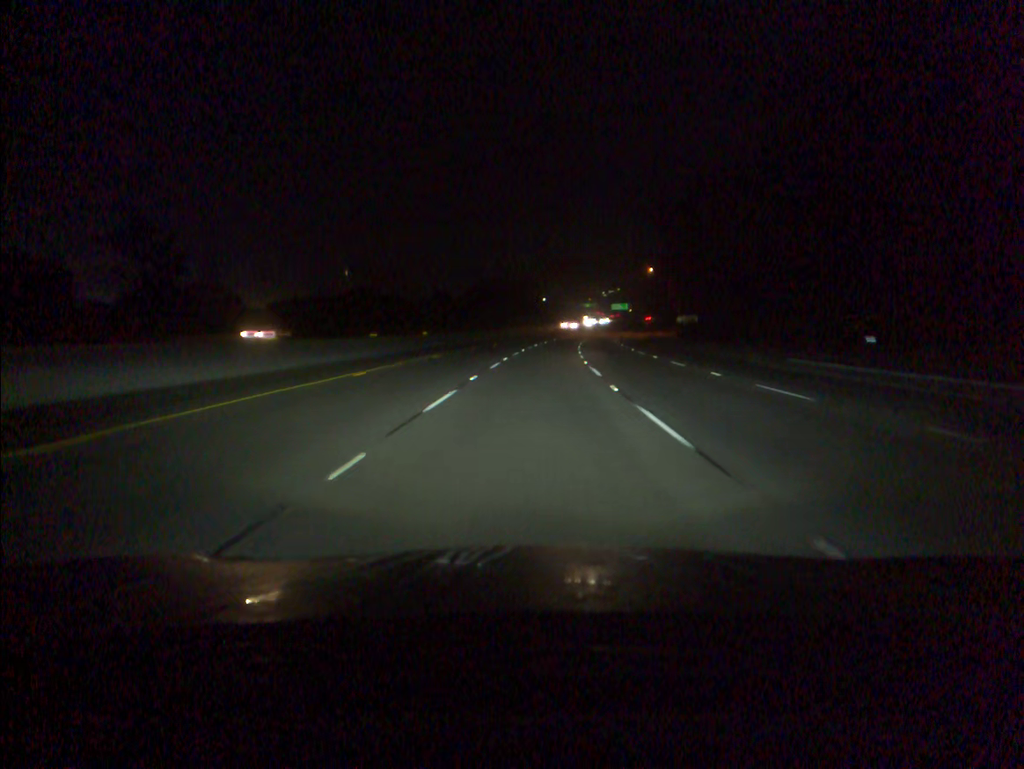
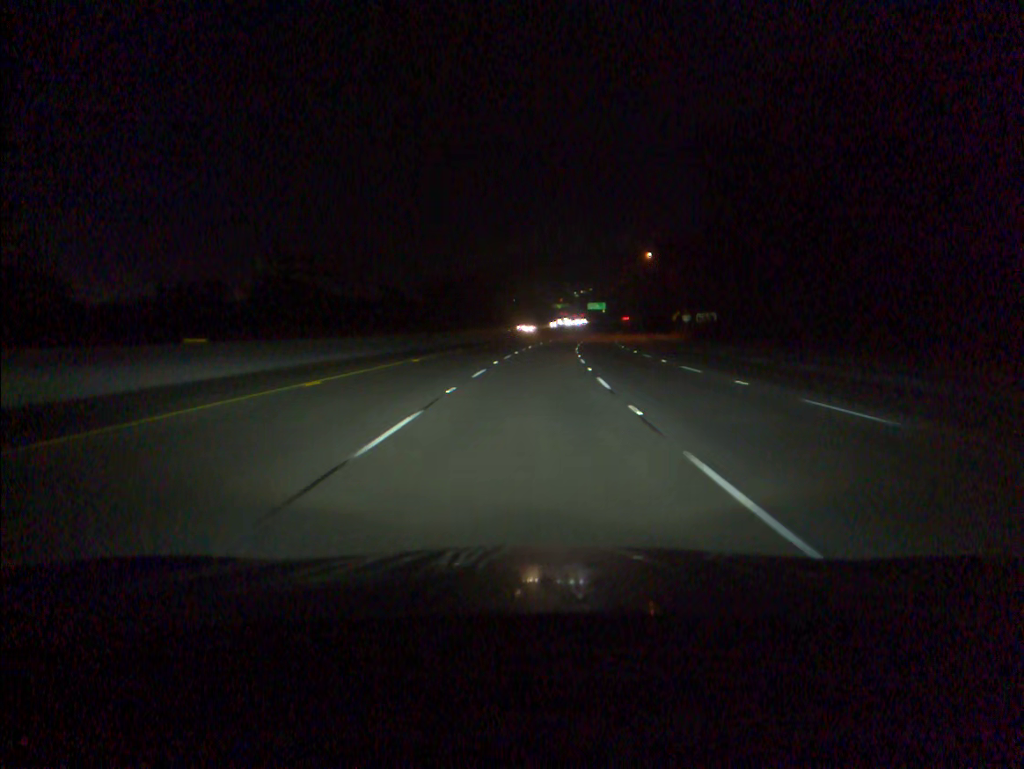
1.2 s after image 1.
(+0.7, +33.4) m; +2°
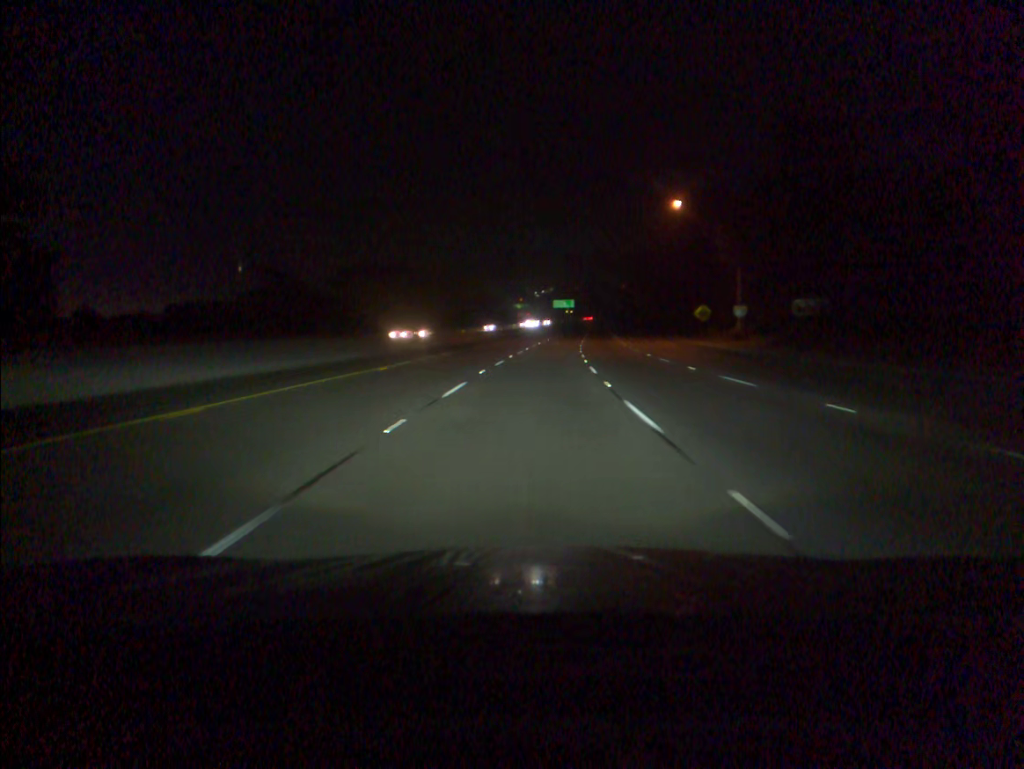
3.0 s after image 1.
(+1.3, +50.4) m; +3°
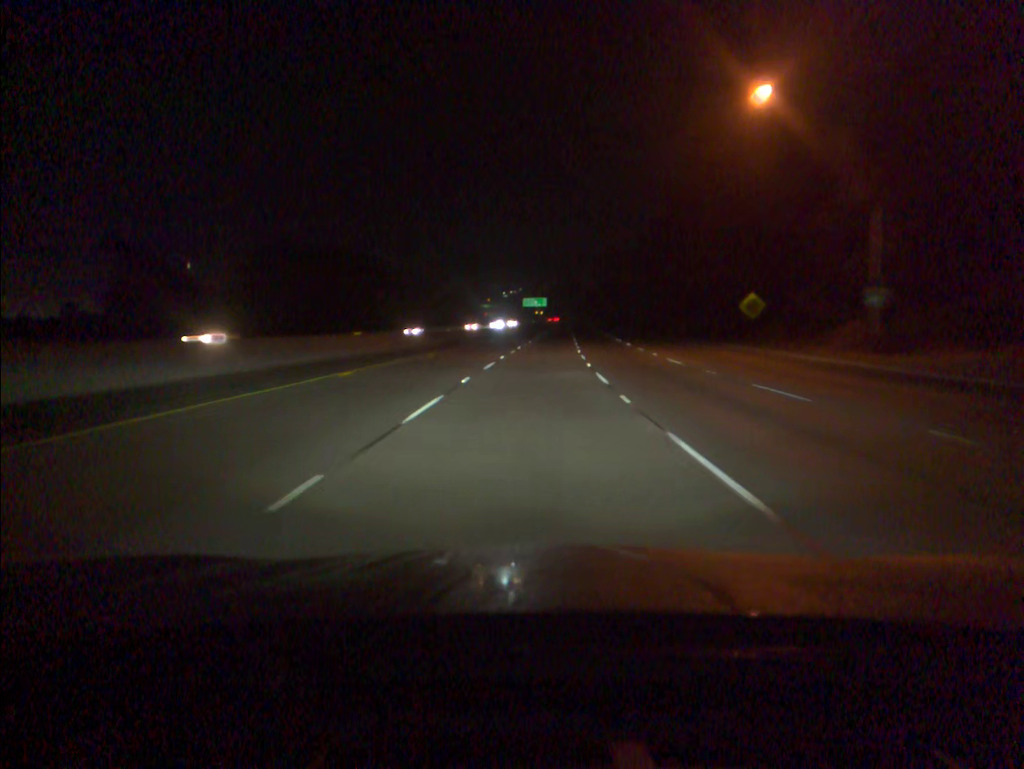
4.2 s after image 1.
(+0.6, +33.8) m; +2°
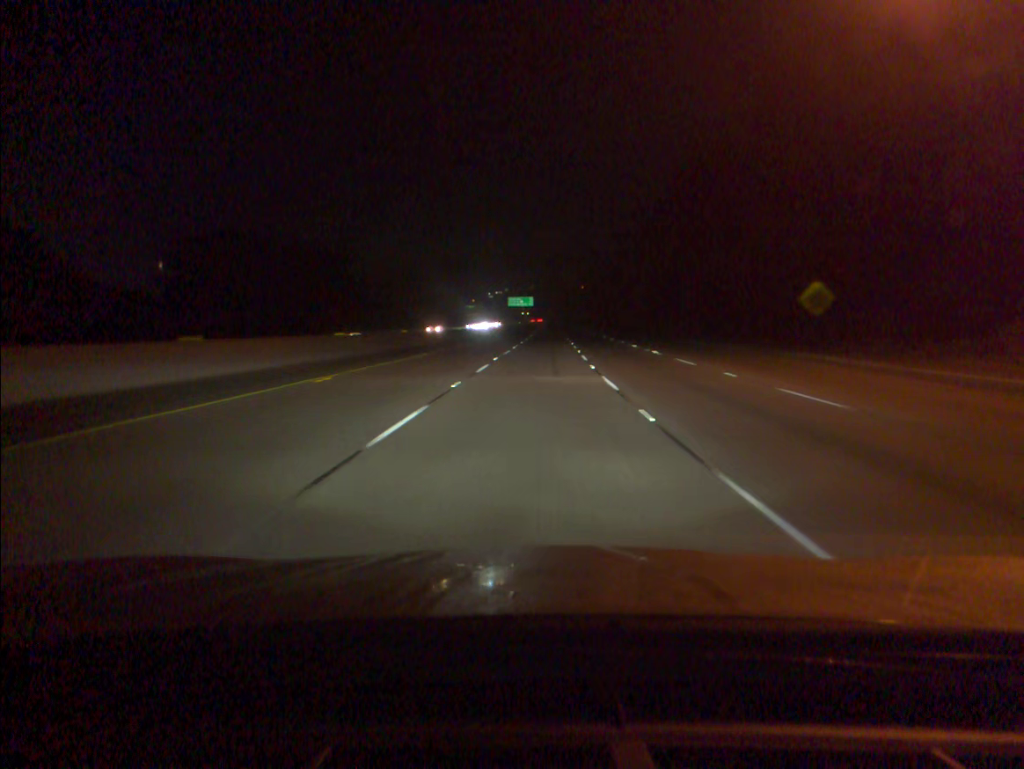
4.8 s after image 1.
(+0.1, +16.9) m; +1°
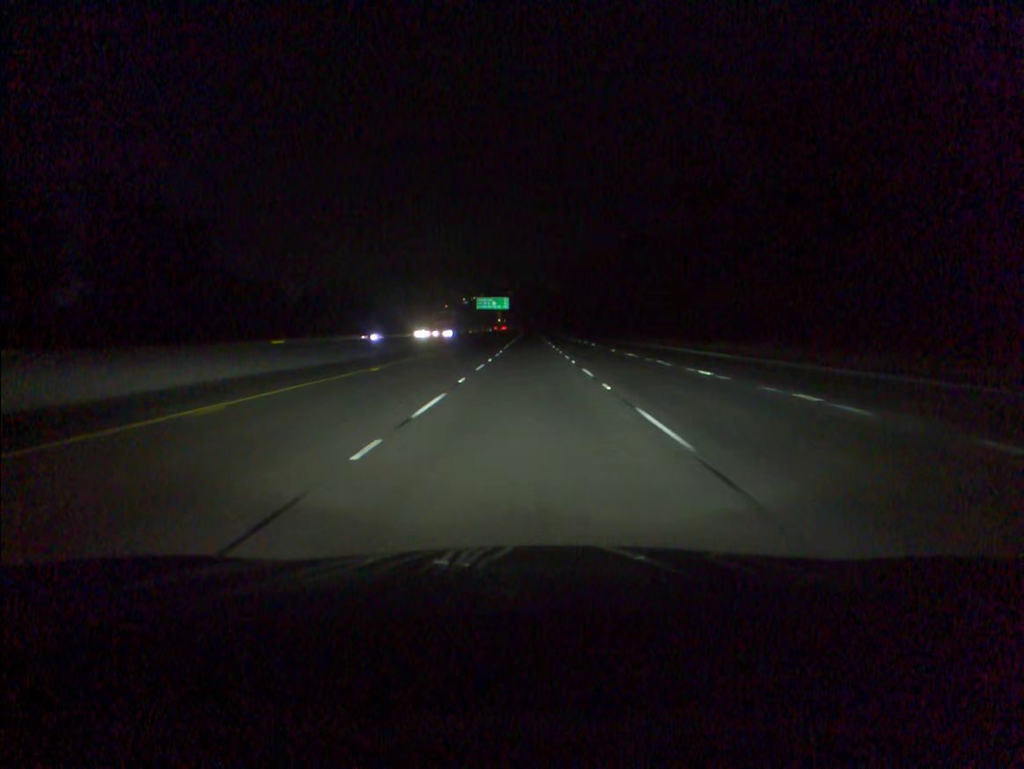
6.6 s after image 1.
(+1.0, +50.7) m; +2°
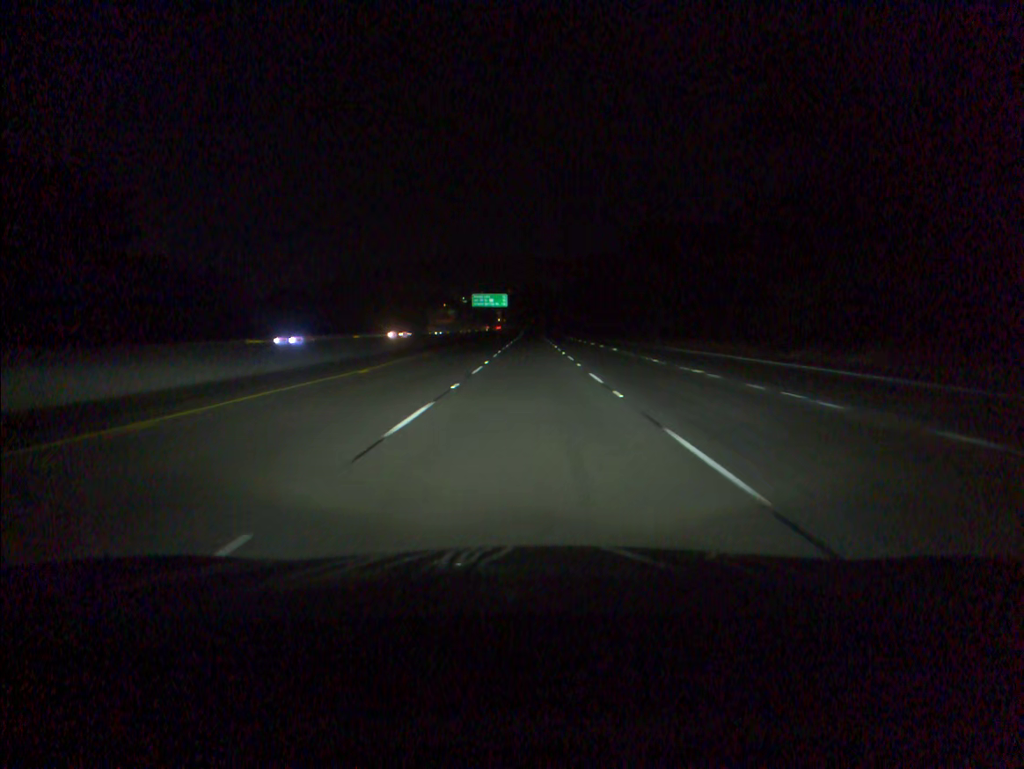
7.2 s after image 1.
(0.0, +16.9) m; 0°
